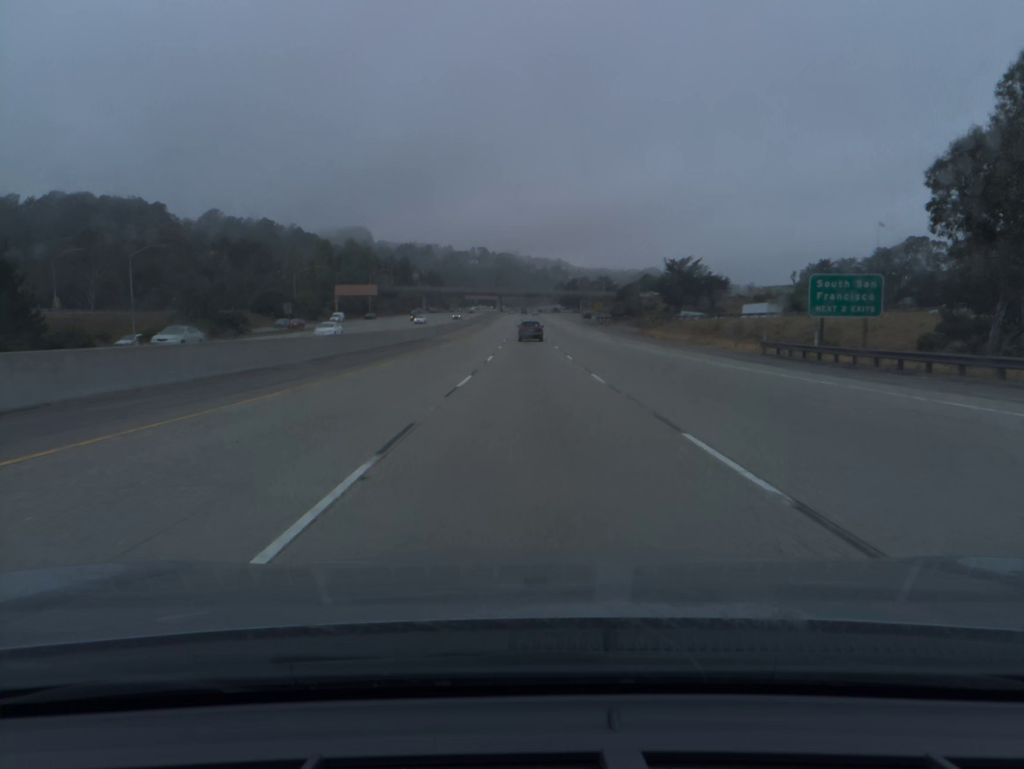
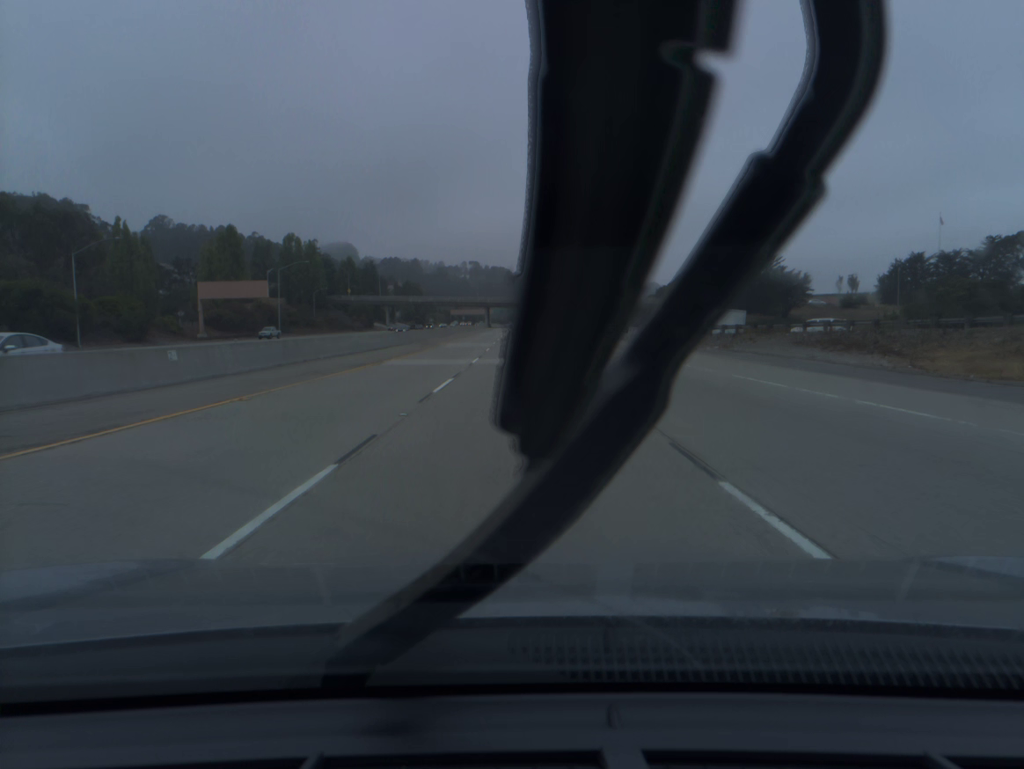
(+0.5, +75.1) m; 0°
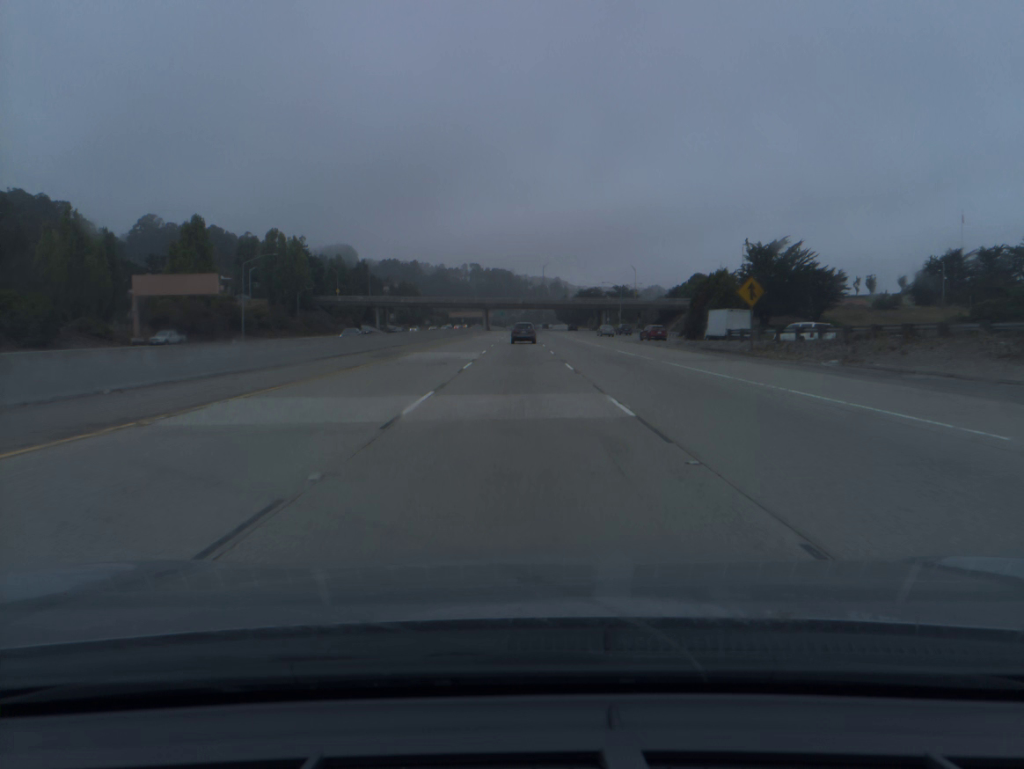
(0.0, +18.7) m; 0°
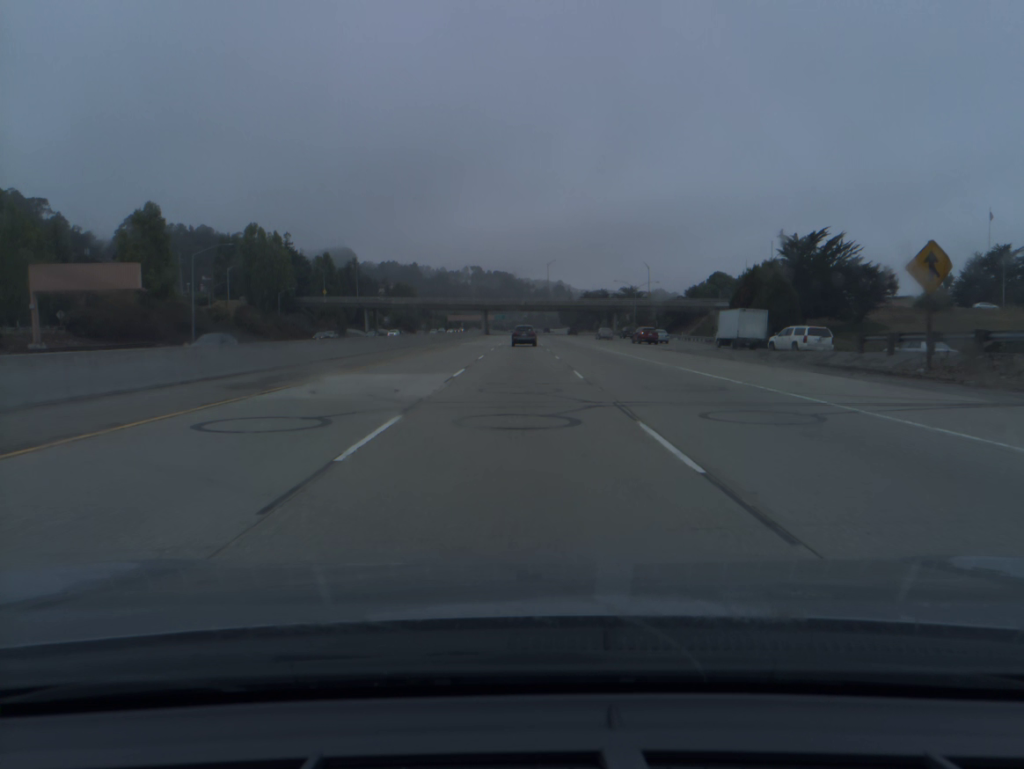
(0.0, +18.7) m; 0°
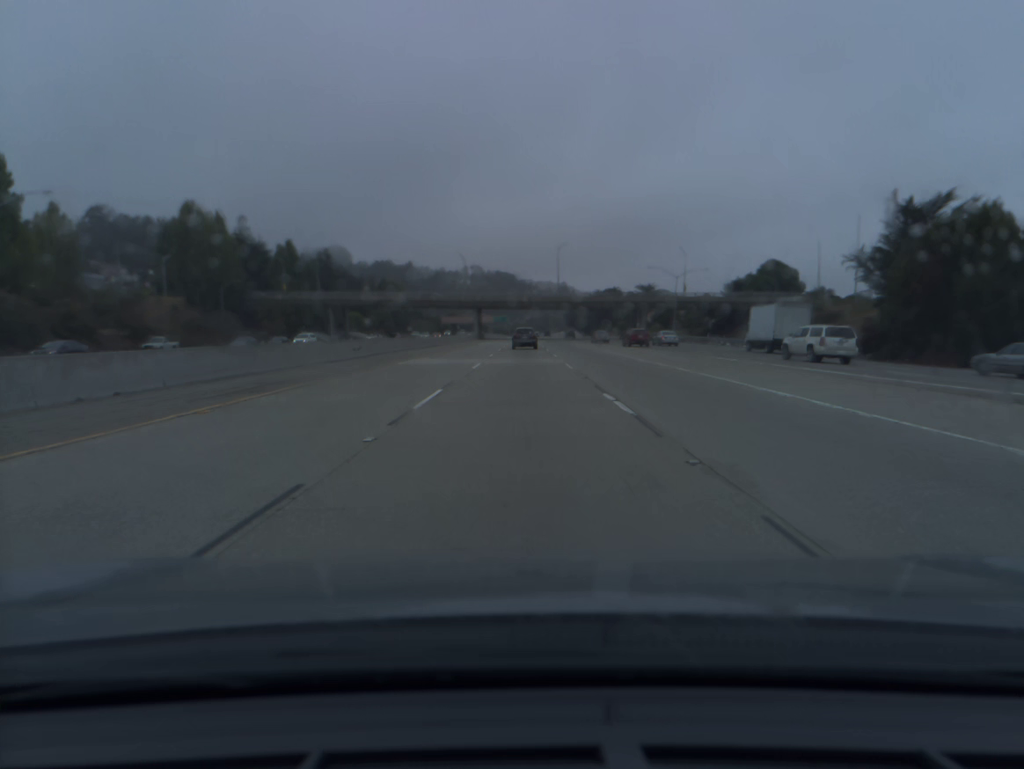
(-0.1, +37.5) m; 0°
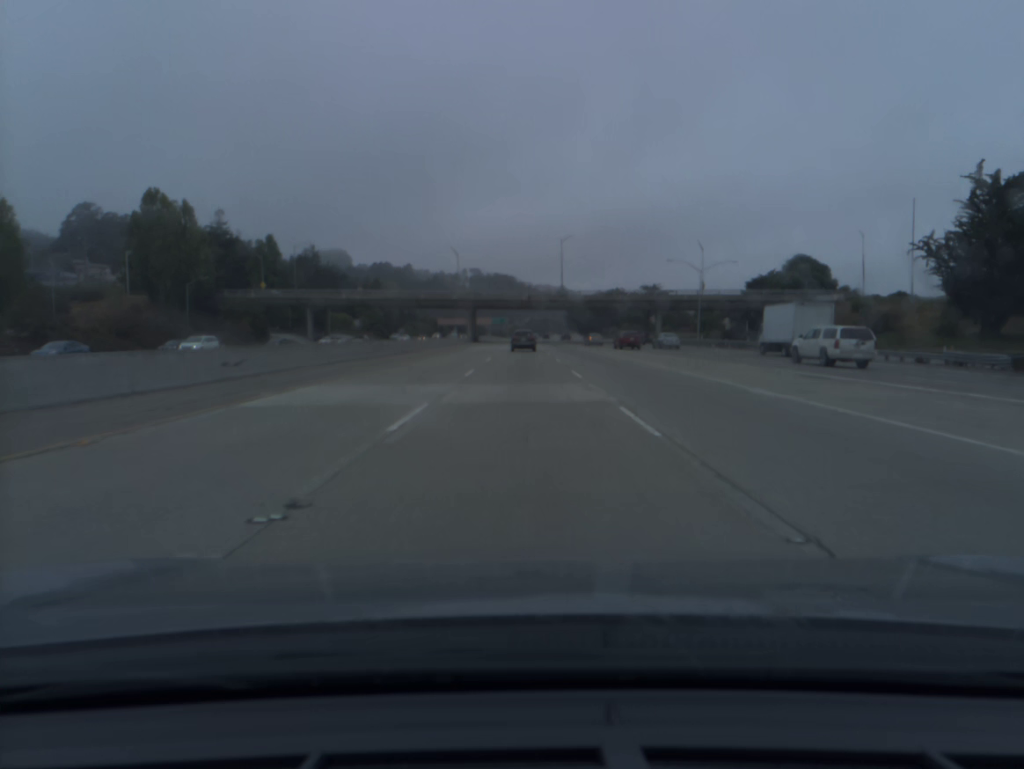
(0.0, +18.7) m; 0°
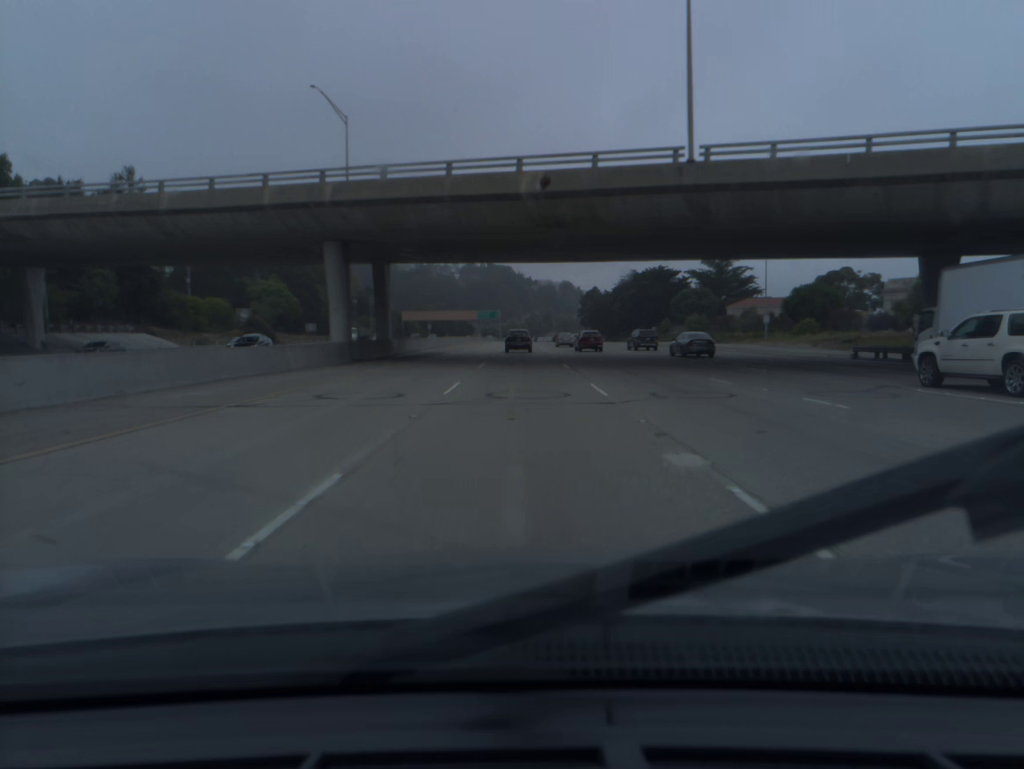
(+0.1, +93.2) m; 0°
